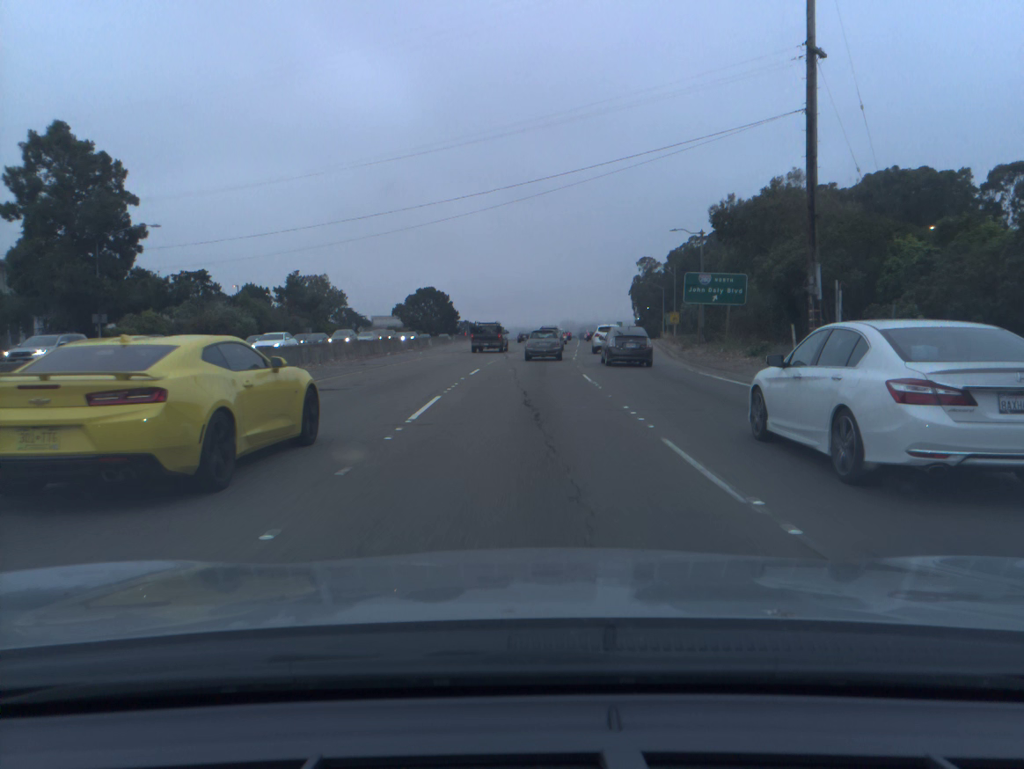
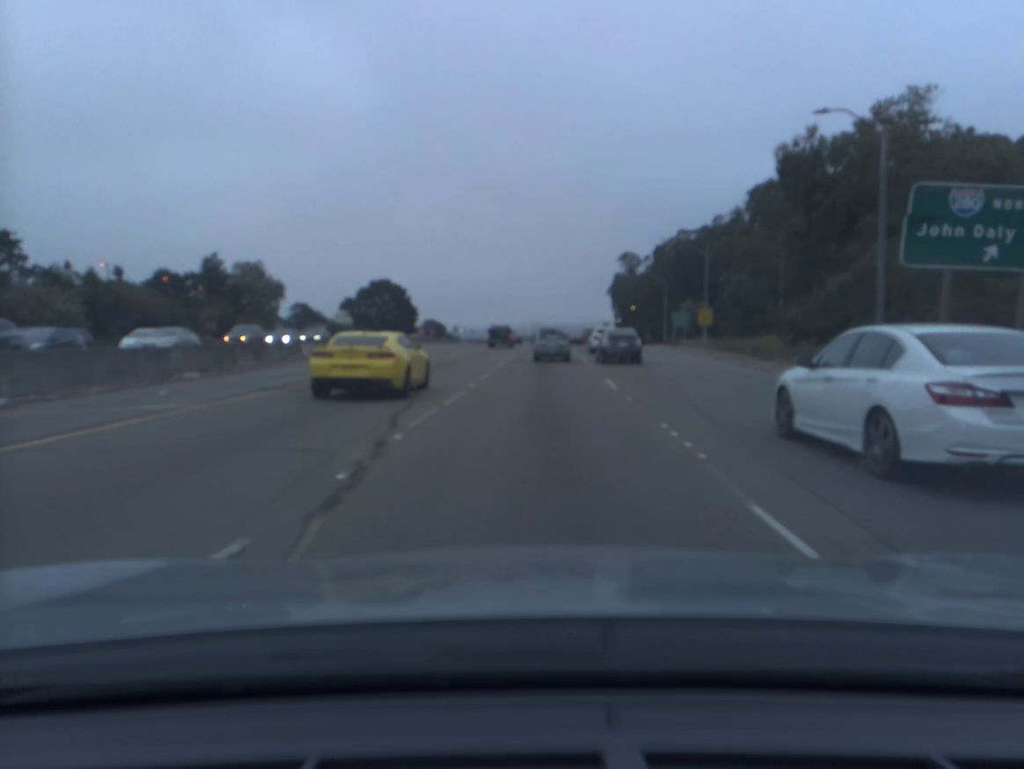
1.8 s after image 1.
(+0.5, +33.2) m; +2°
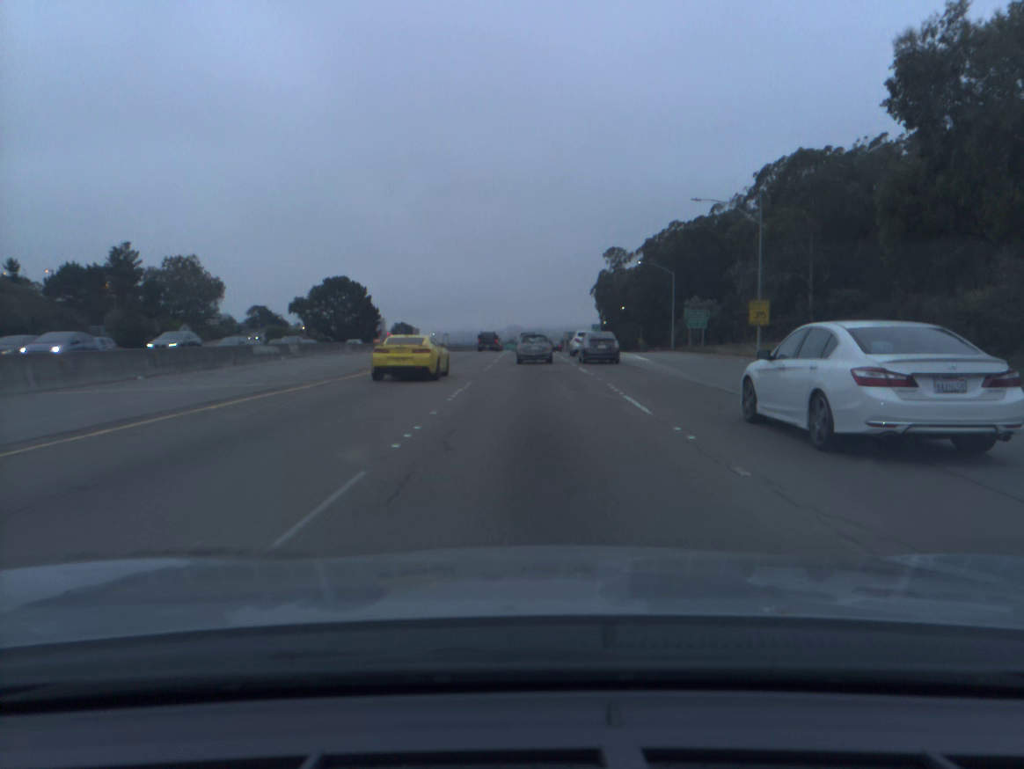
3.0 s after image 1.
(+0.4, +21.3) m; +2°
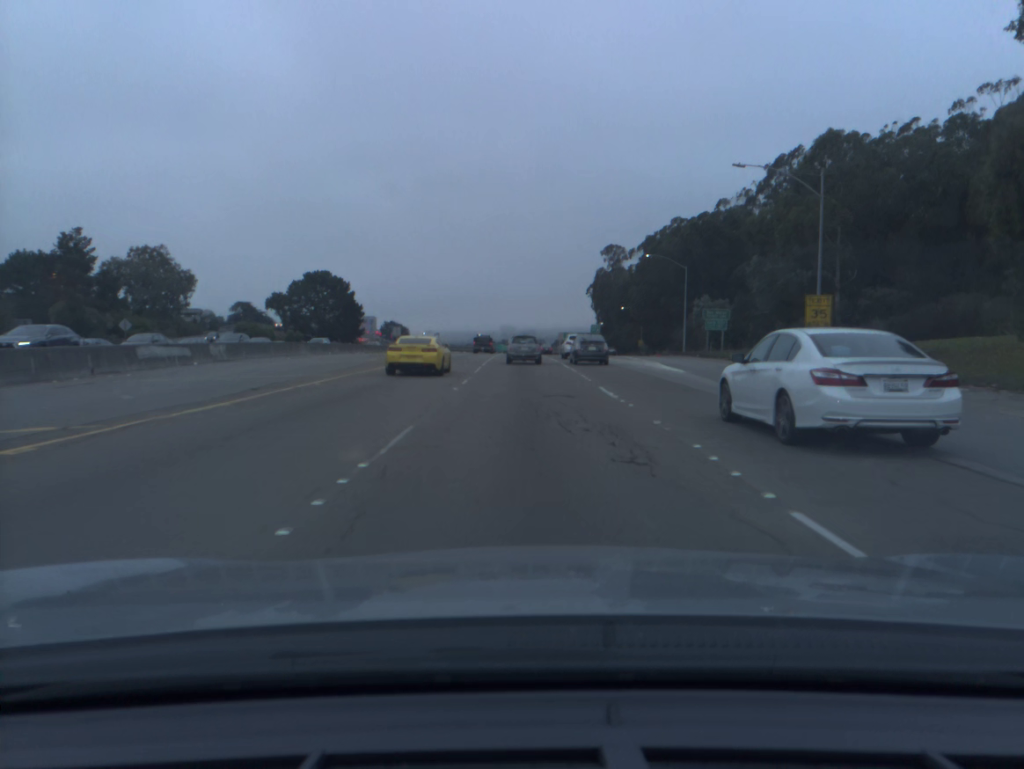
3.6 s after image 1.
(0.0, +10.8) m; 0°
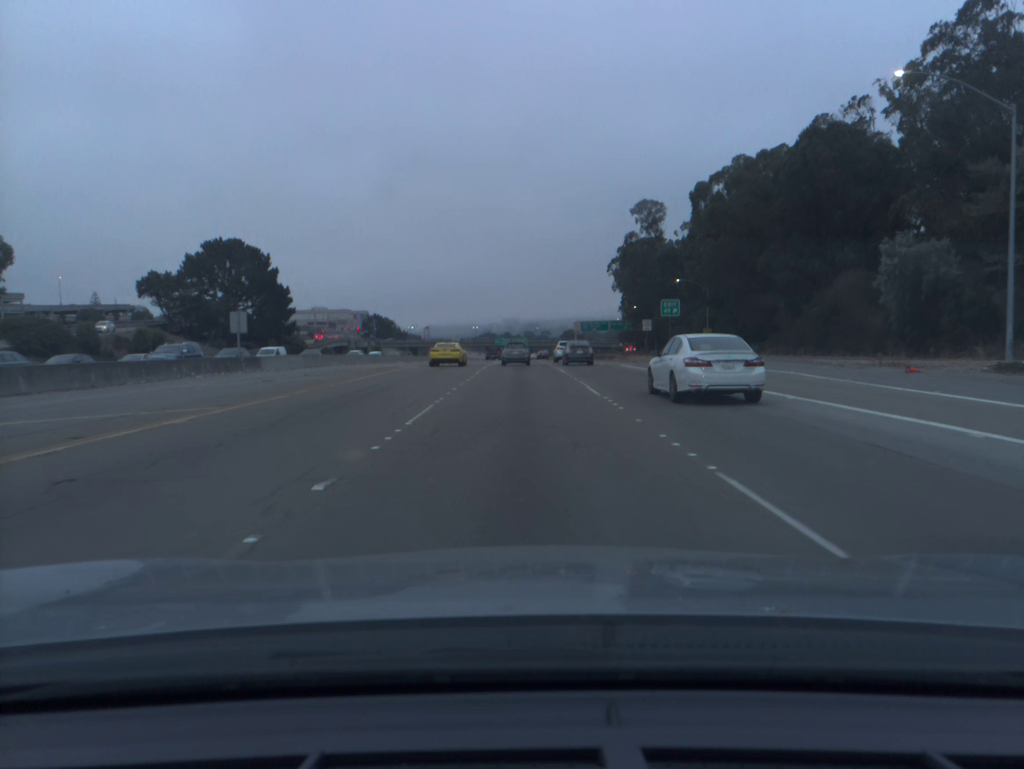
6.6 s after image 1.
(0.0, +55.8) m; 0°
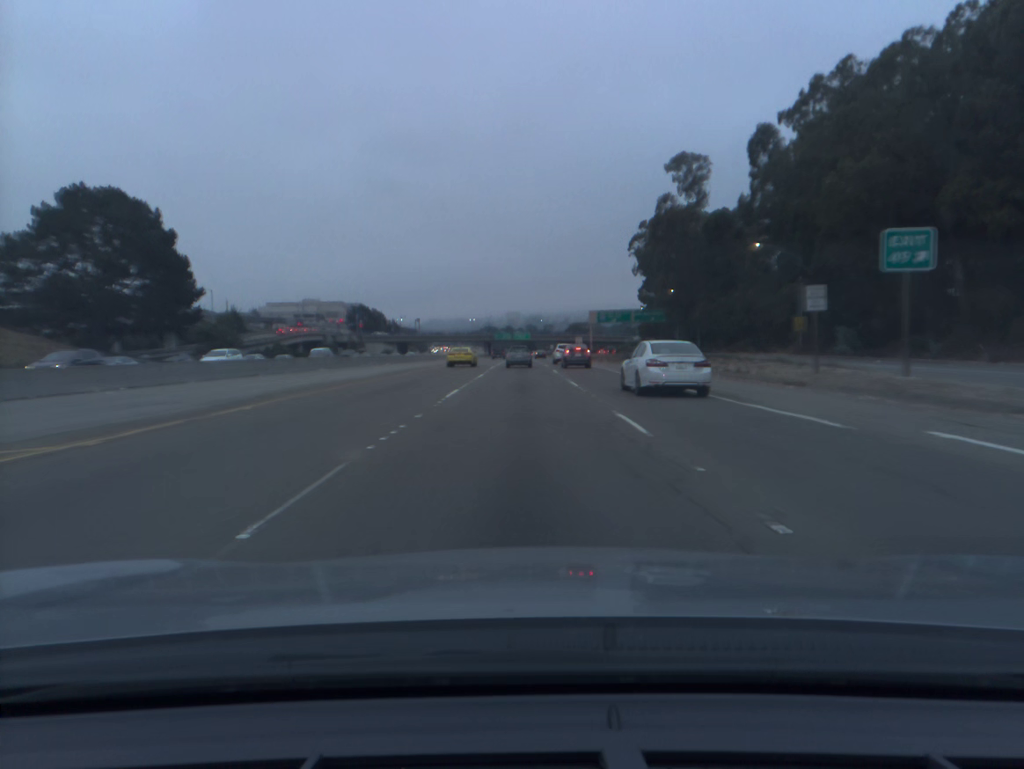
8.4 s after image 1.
(-0.1, +36.5) m; 0°
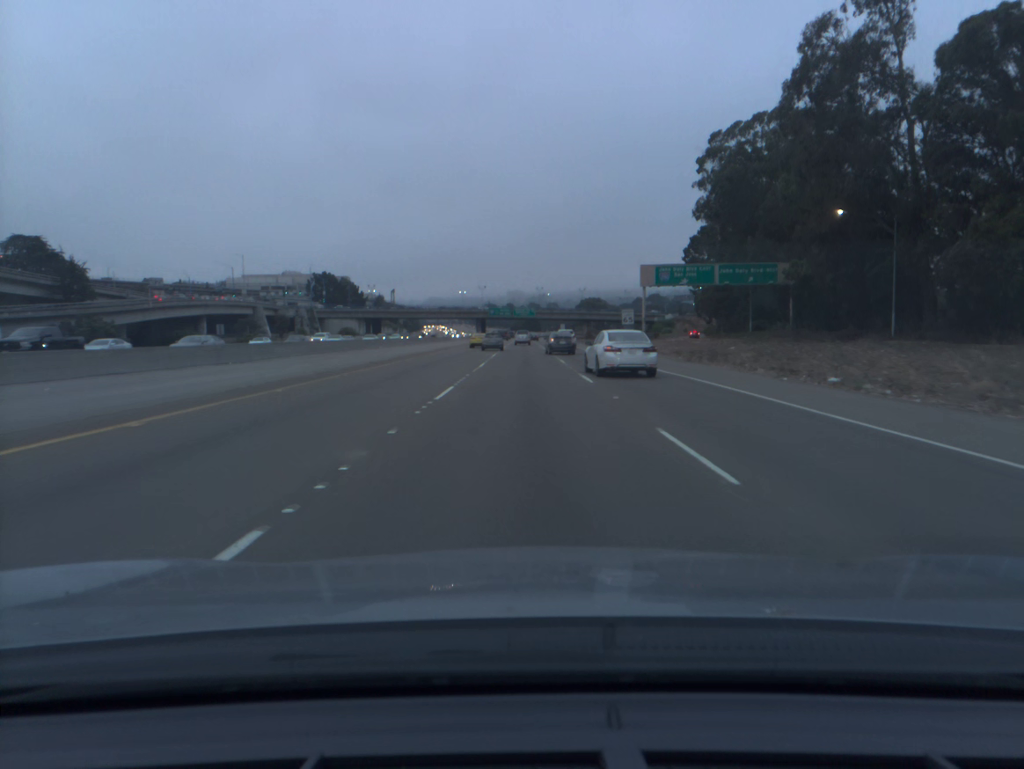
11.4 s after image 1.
(-0.2, +62.9) m; 0°
